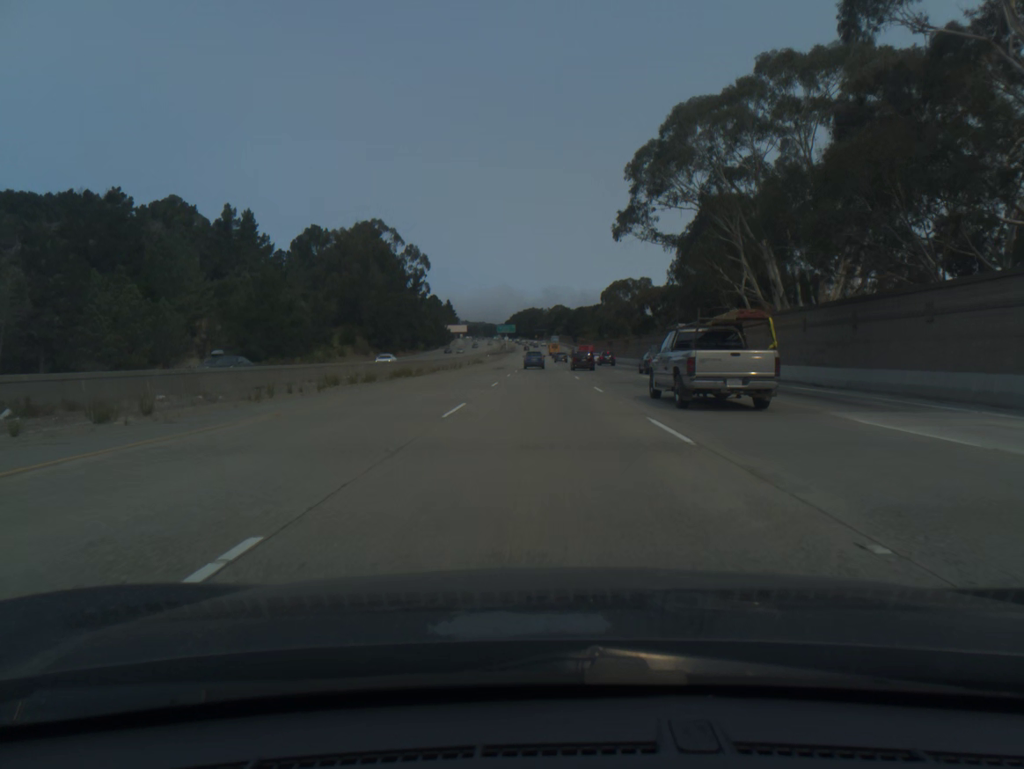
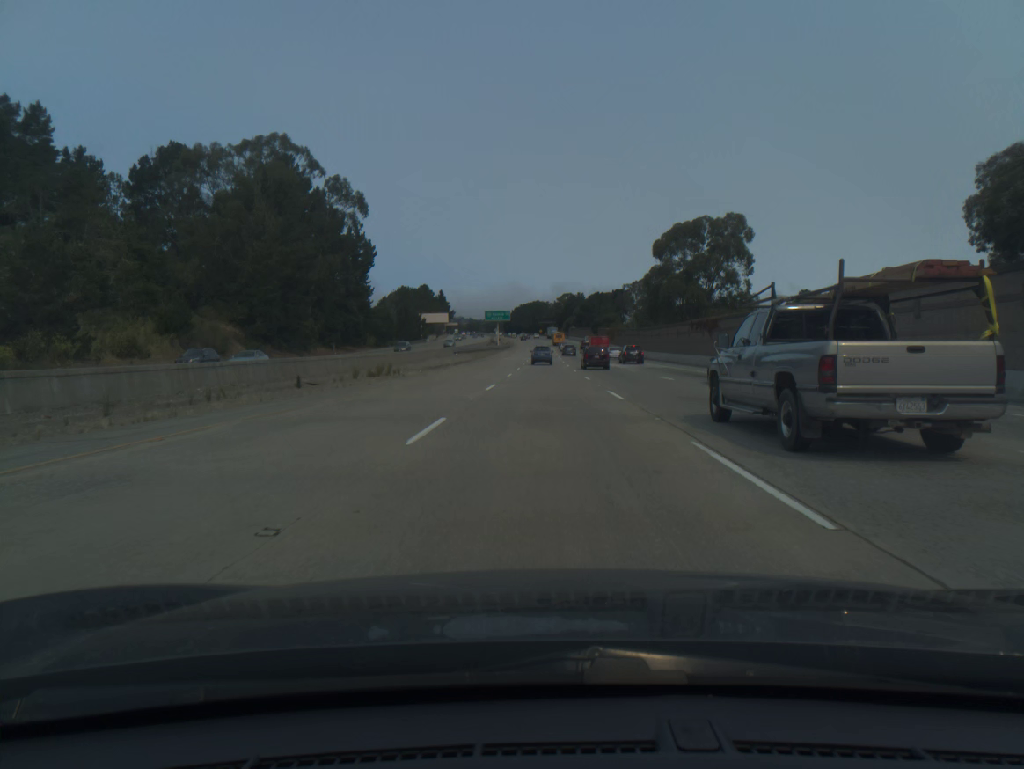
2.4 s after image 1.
(-0.1, +78.0) m; 0°
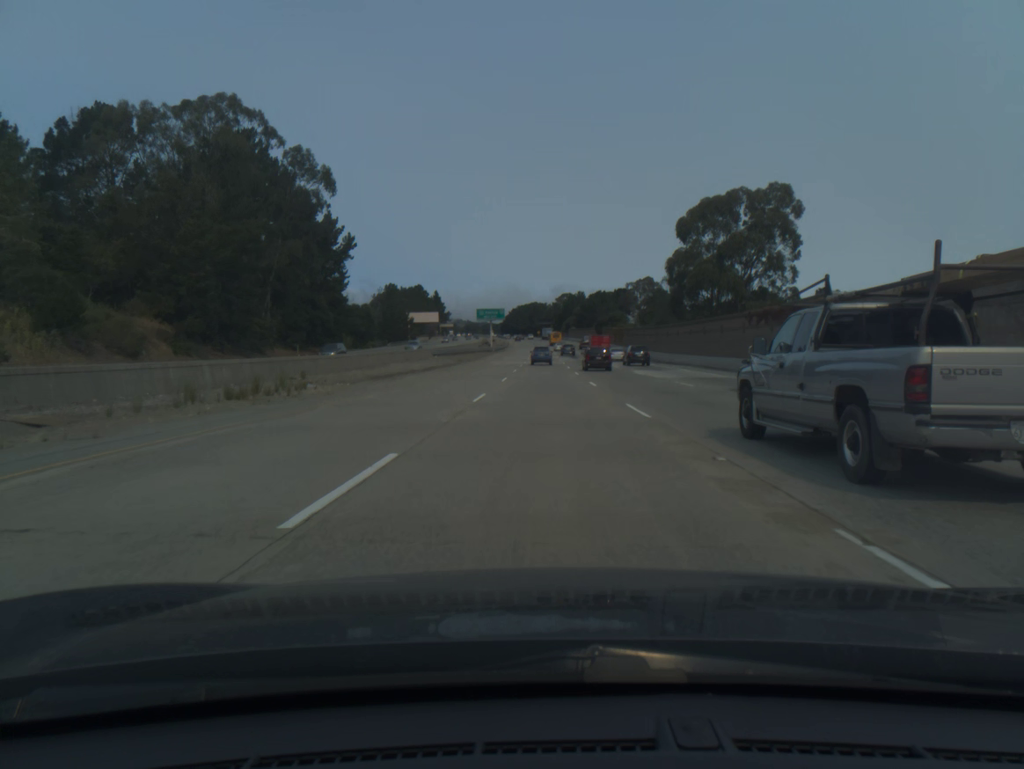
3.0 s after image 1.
(0.0, +19.5) m; 0°
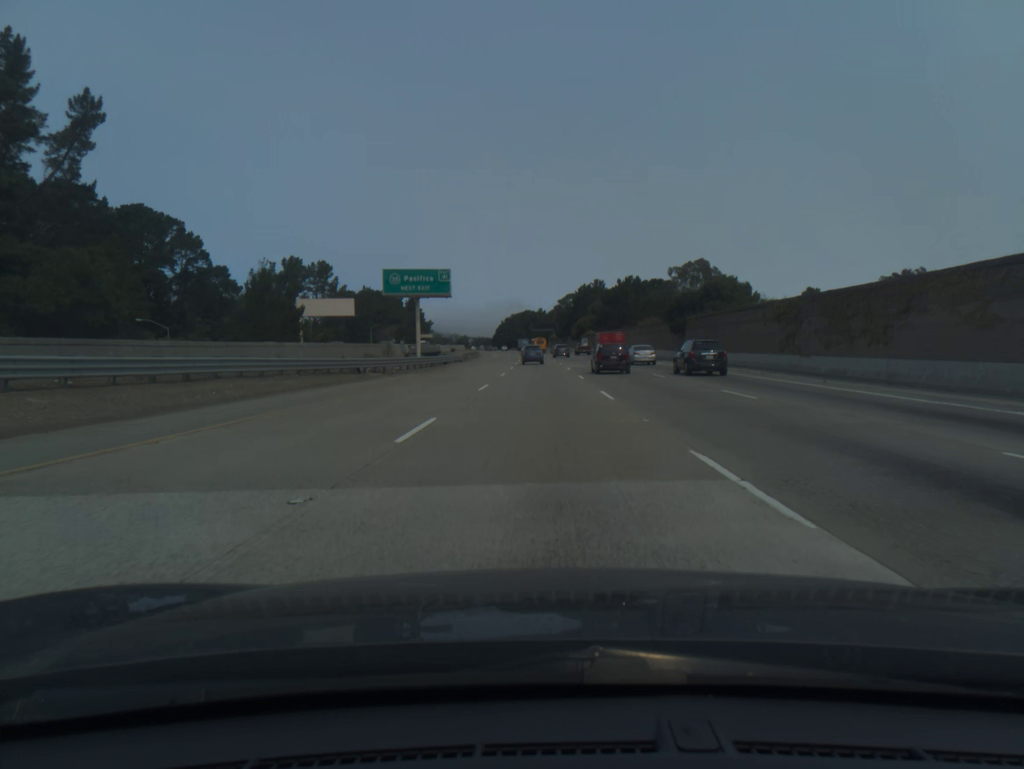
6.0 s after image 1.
(+0.4, +97.1) m; 0°
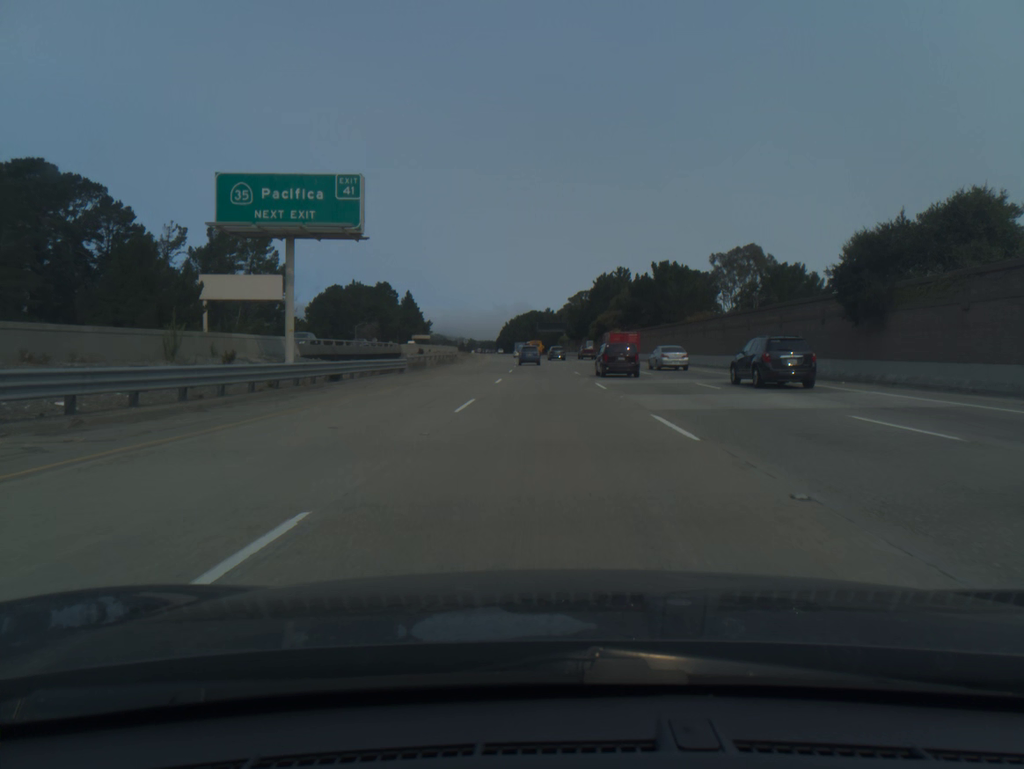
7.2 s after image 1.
(-0.2, +38.5) m; 0°
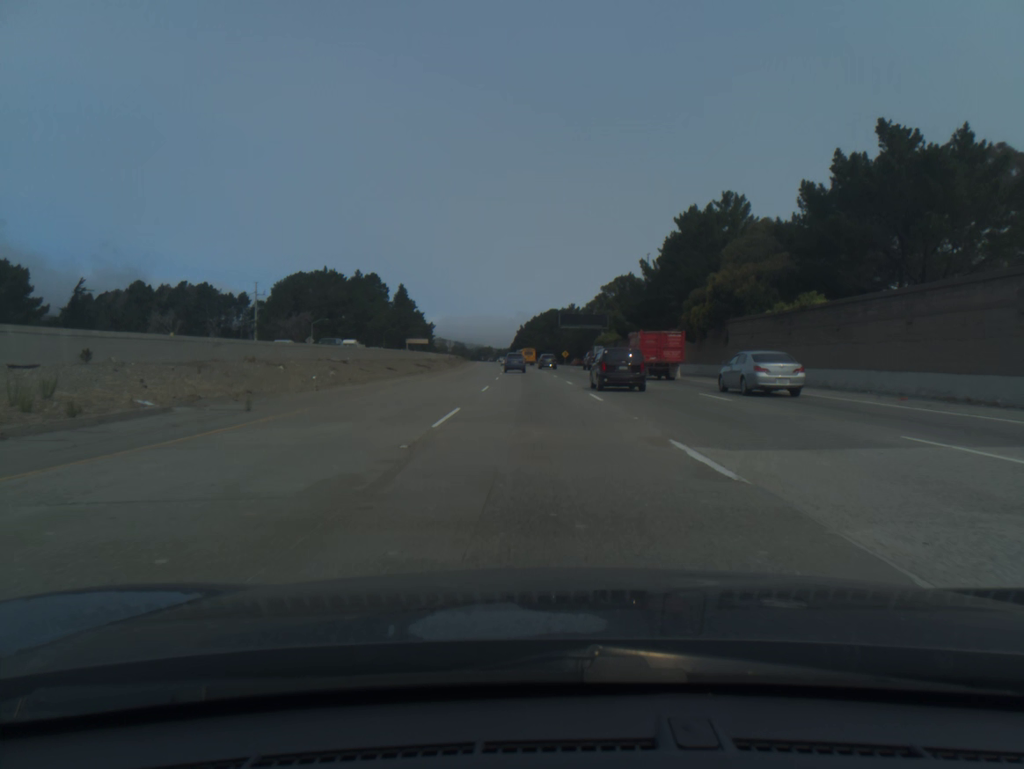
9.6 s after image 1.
(-0.5, +76.1) m; -1°
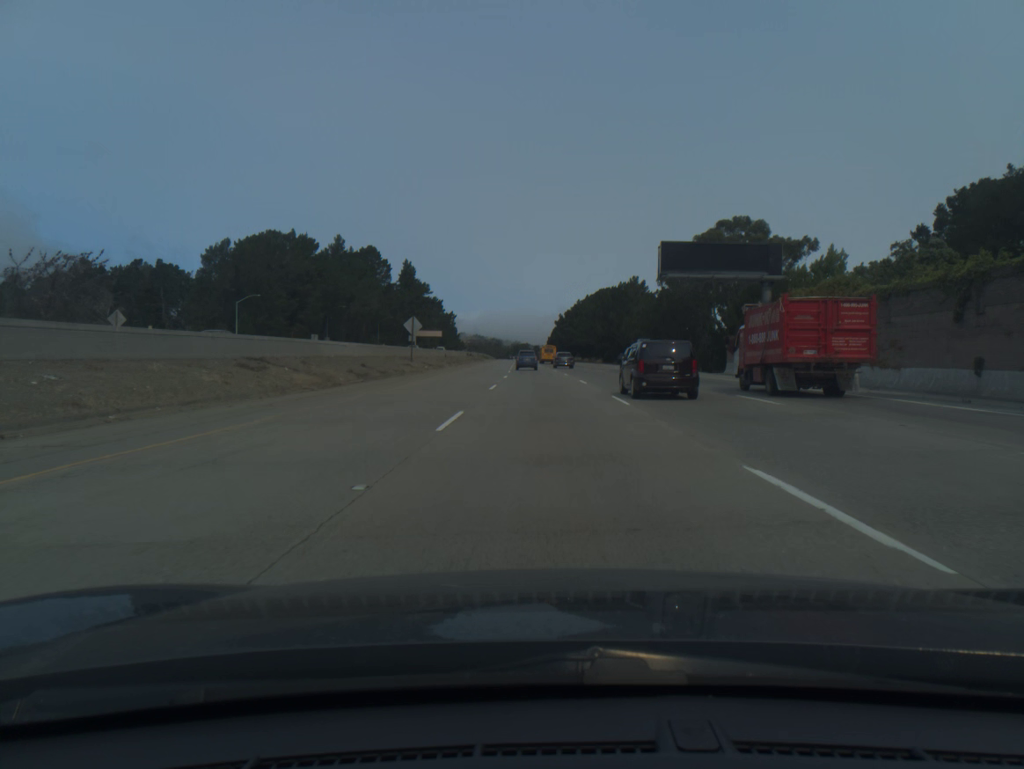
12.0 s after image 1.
(-2.0, +75.8) m; -3°
